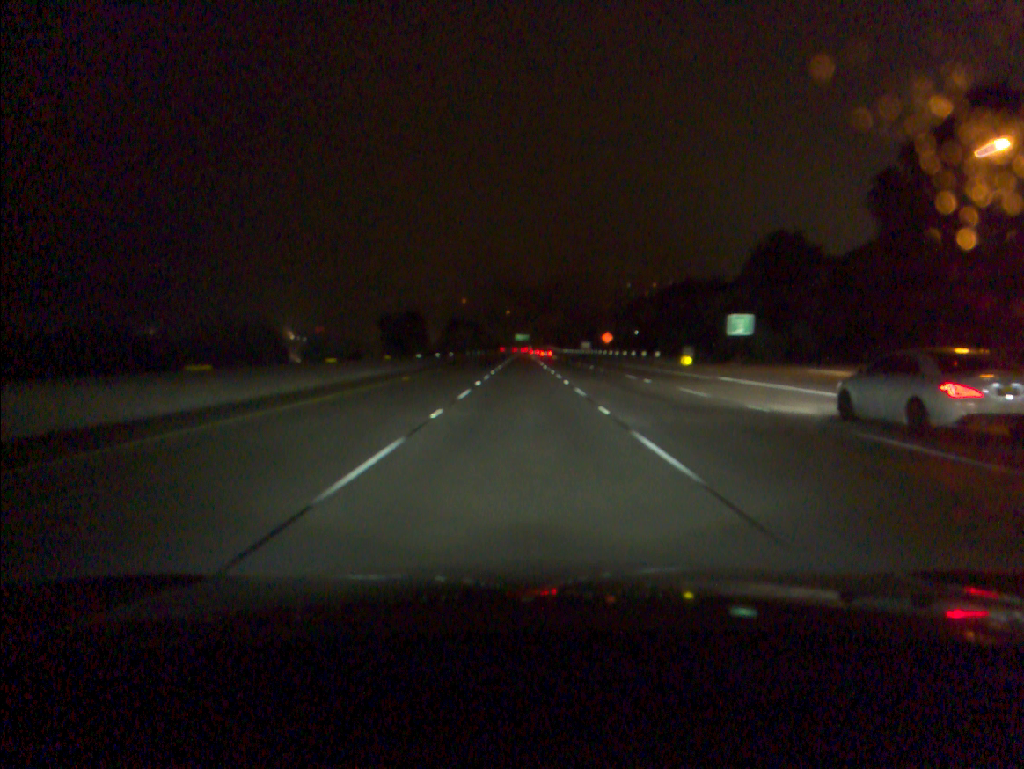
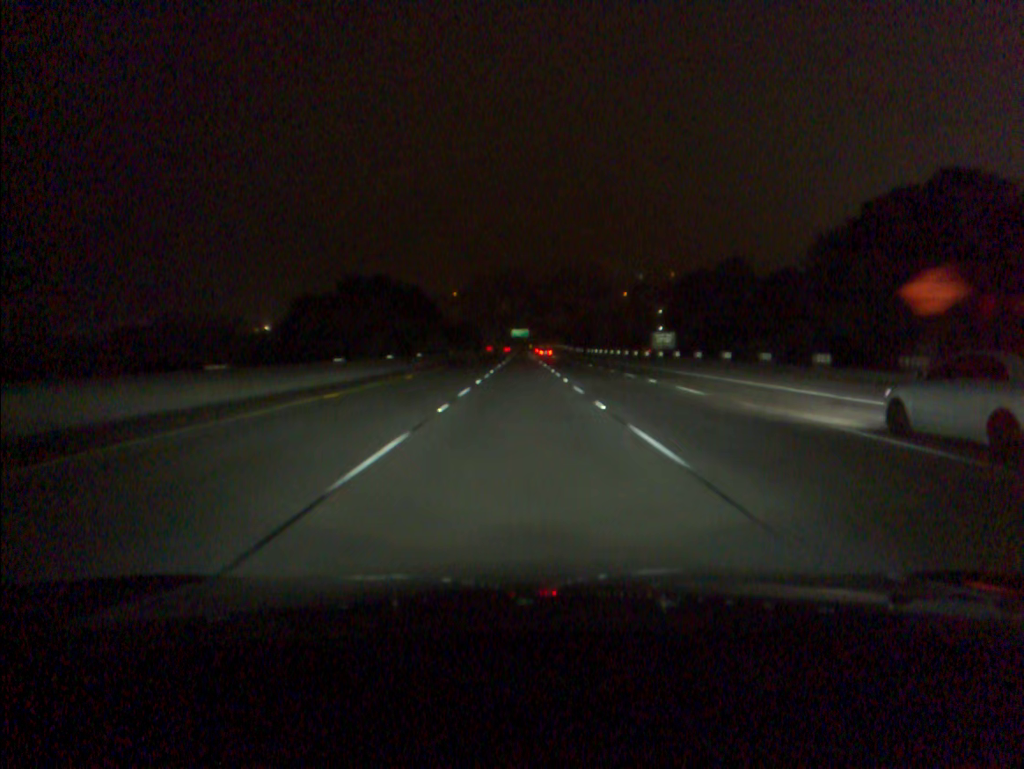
(+0.1, +101.3) m; 0°
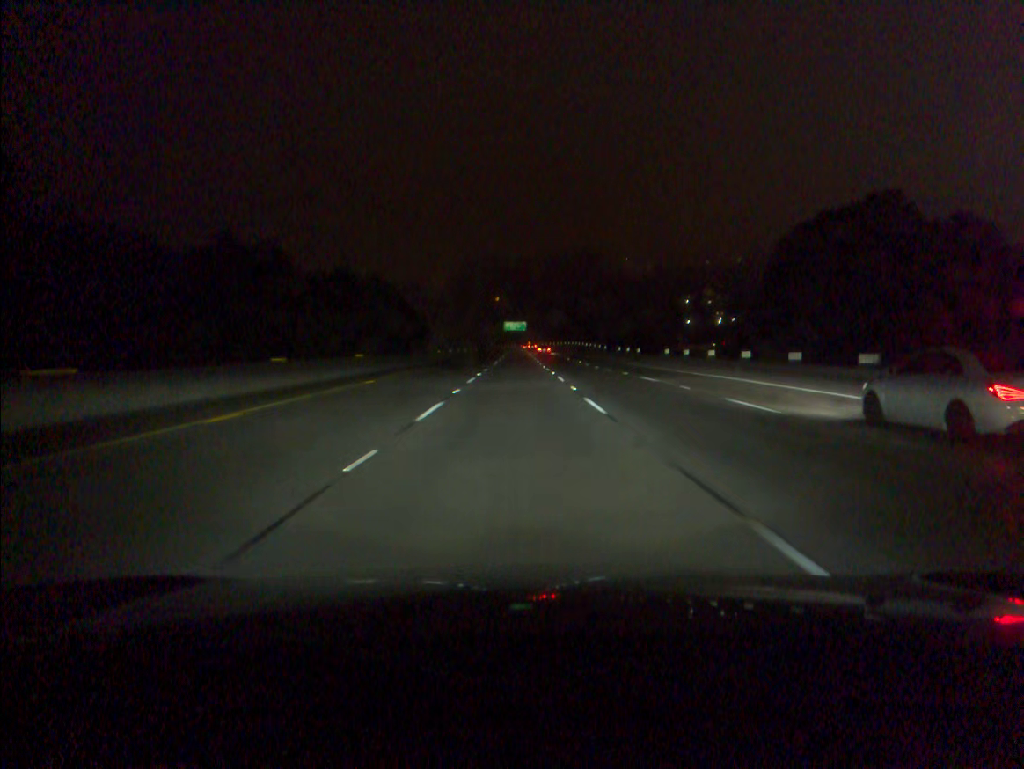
(0.0, +80.9) m; 0°
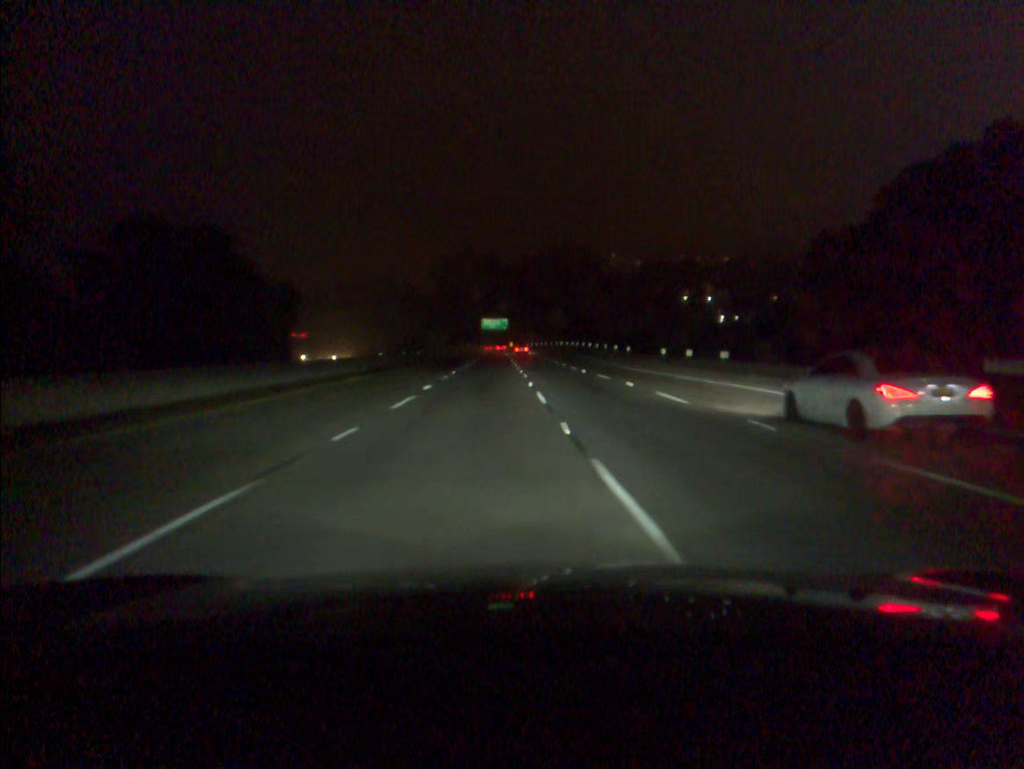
(+0.4, +40.3) m; +1°
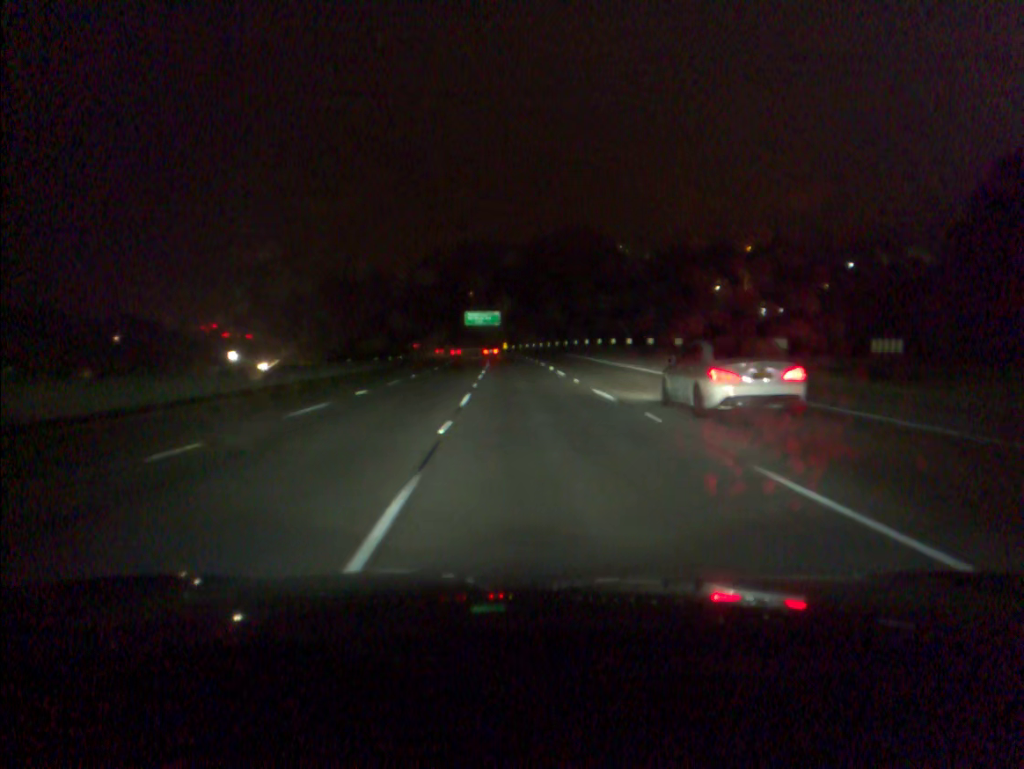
(+0.4, +59.8) m; 0°
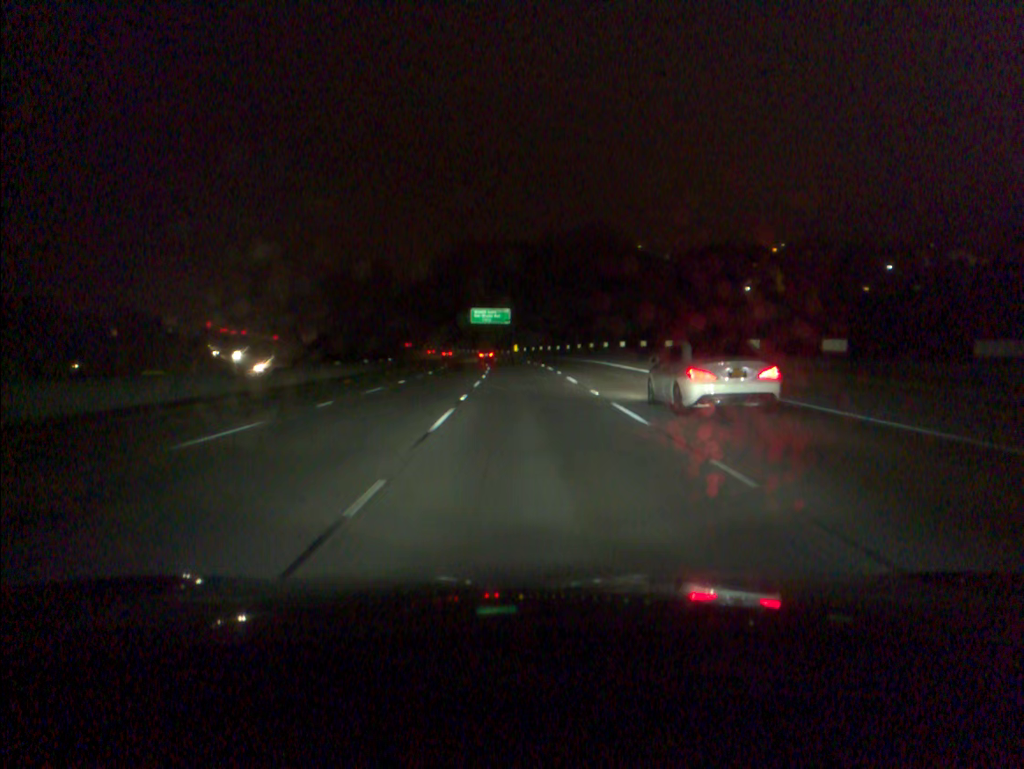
(-0.1, +19.7) m; -1°
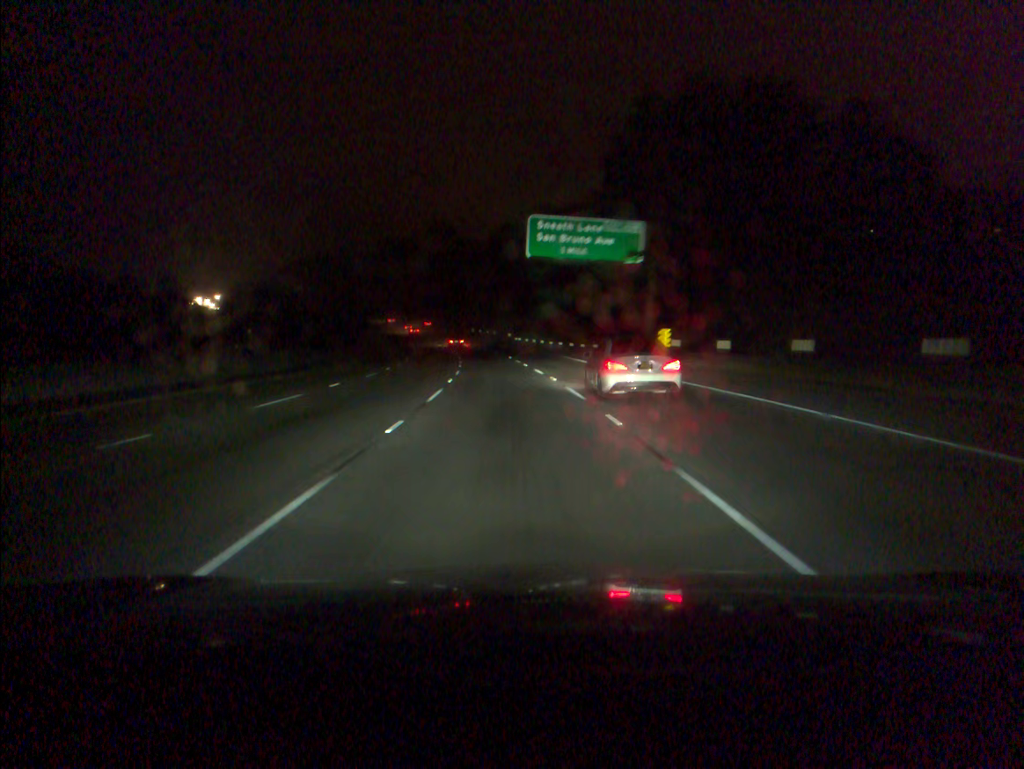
(-3.8, +97.0) m; -6°
